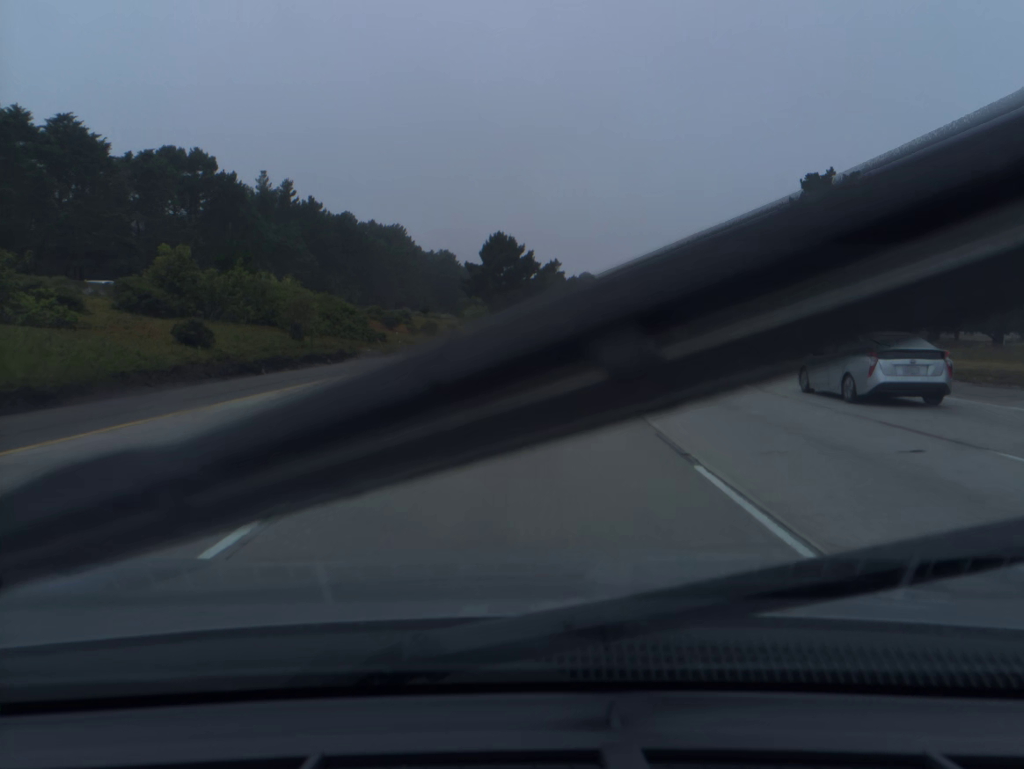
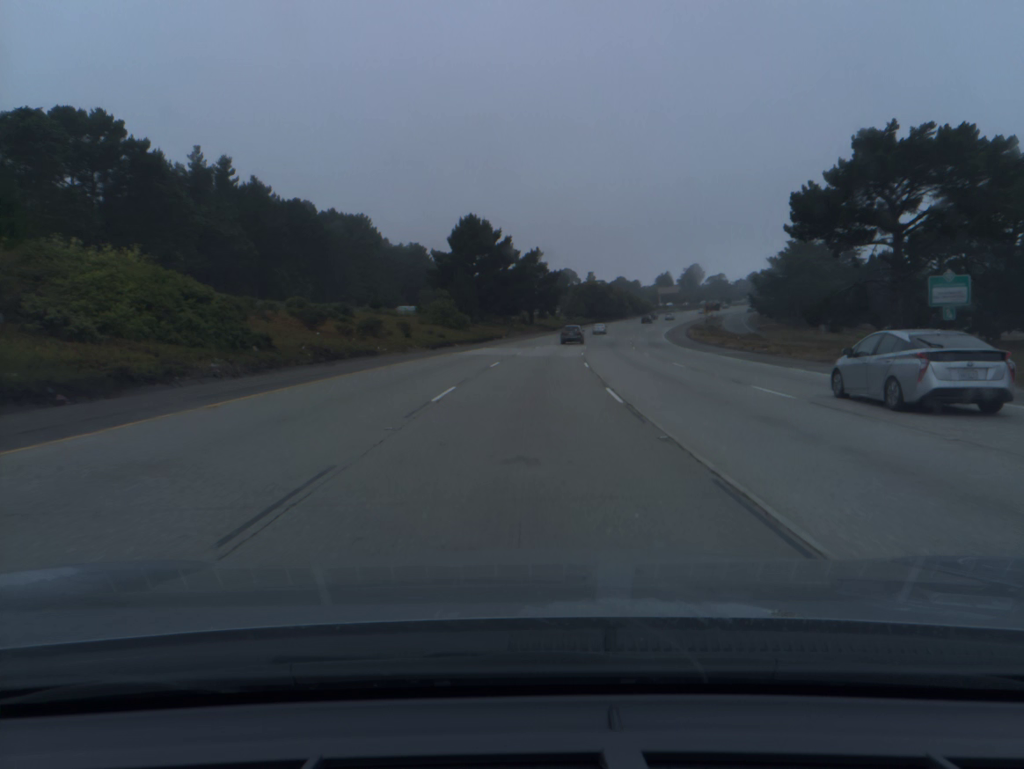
(+0.3, +18.1) m; +2°
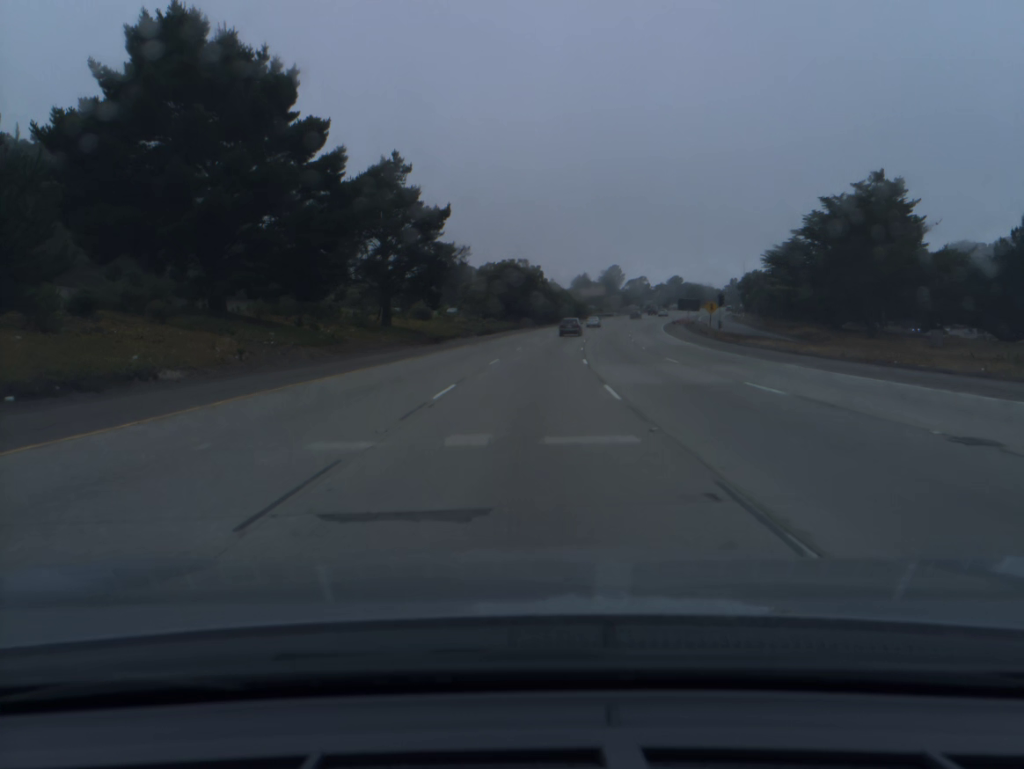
(+4.4, +72.7) m; +7°
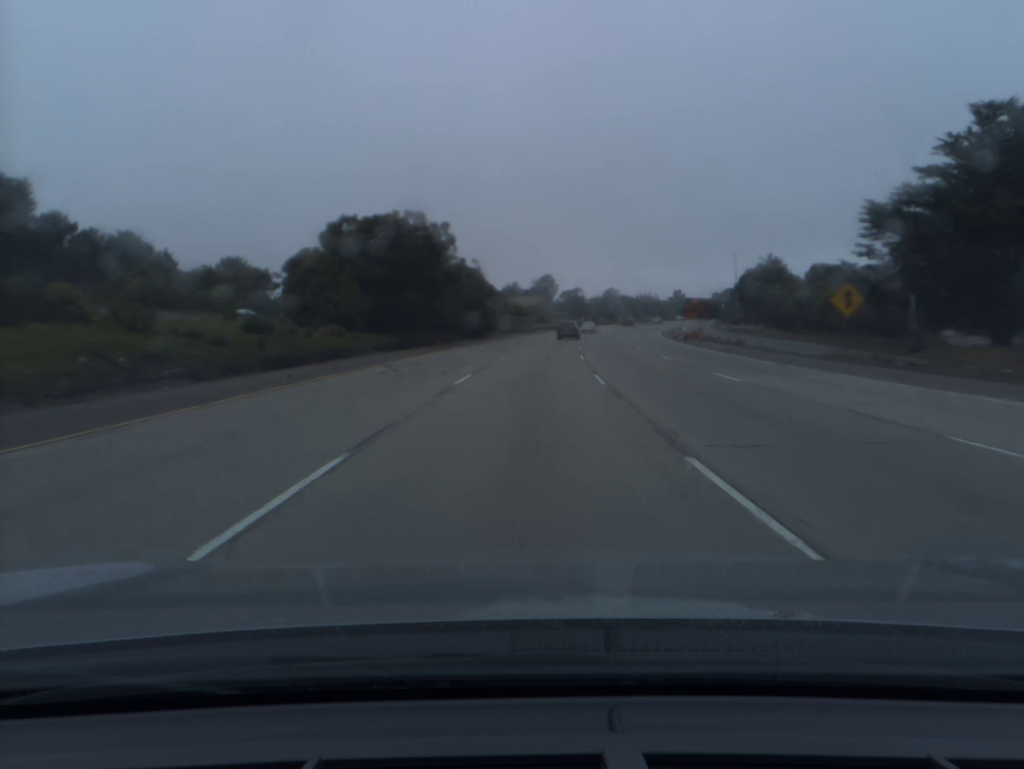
(+2.4, +54.4) m; +5°
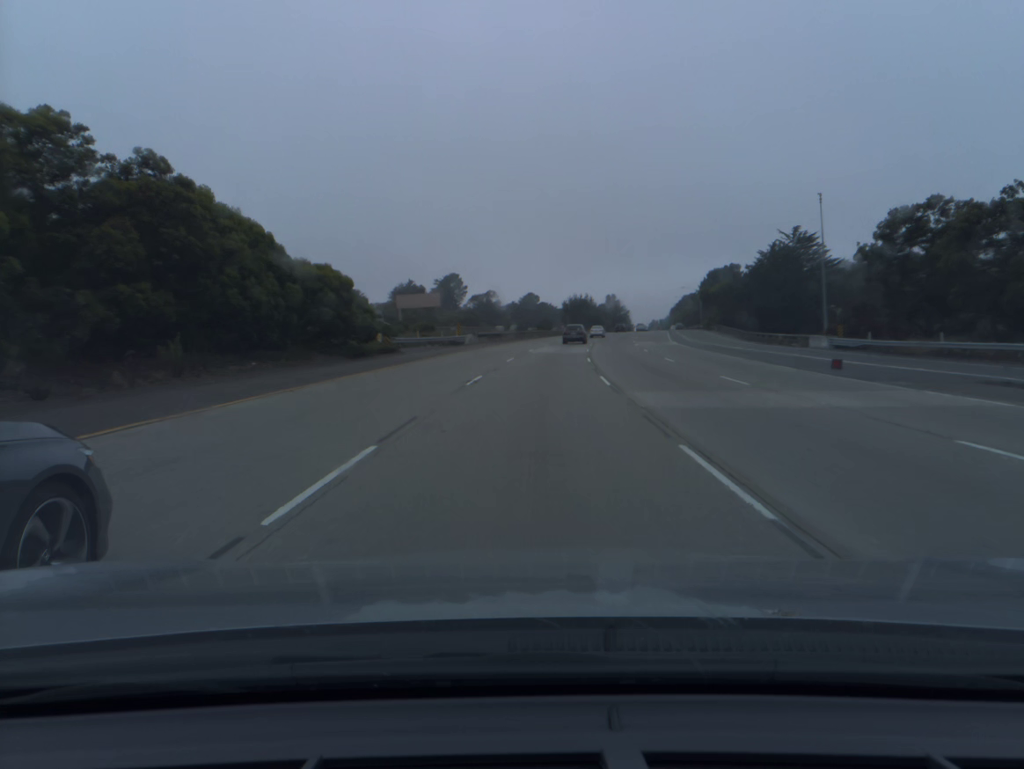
(+4.1, +71.8) m; +7°
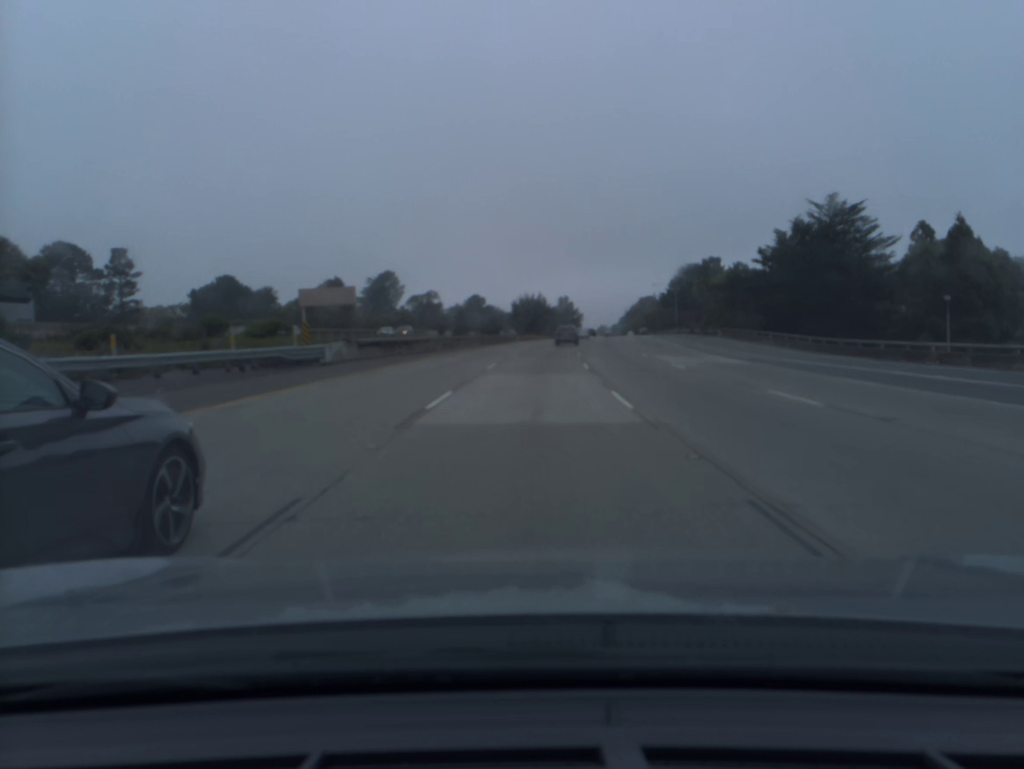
(+1.2, +35.6) m; +4°
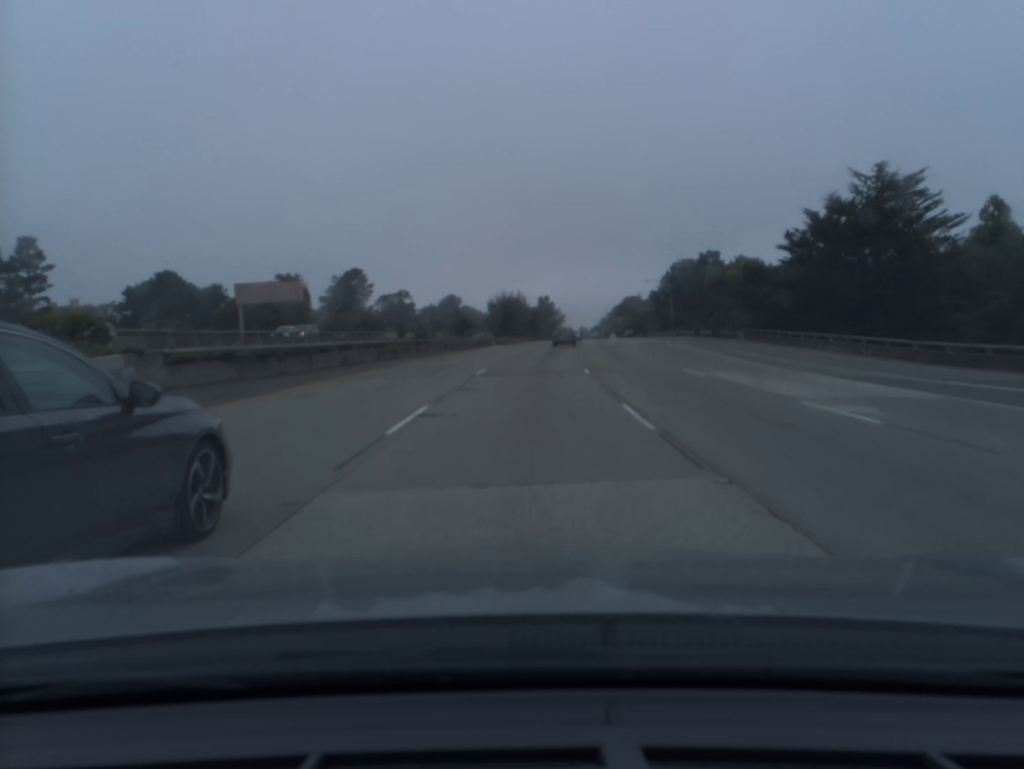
(+0.3, +17.7) m; +2°
